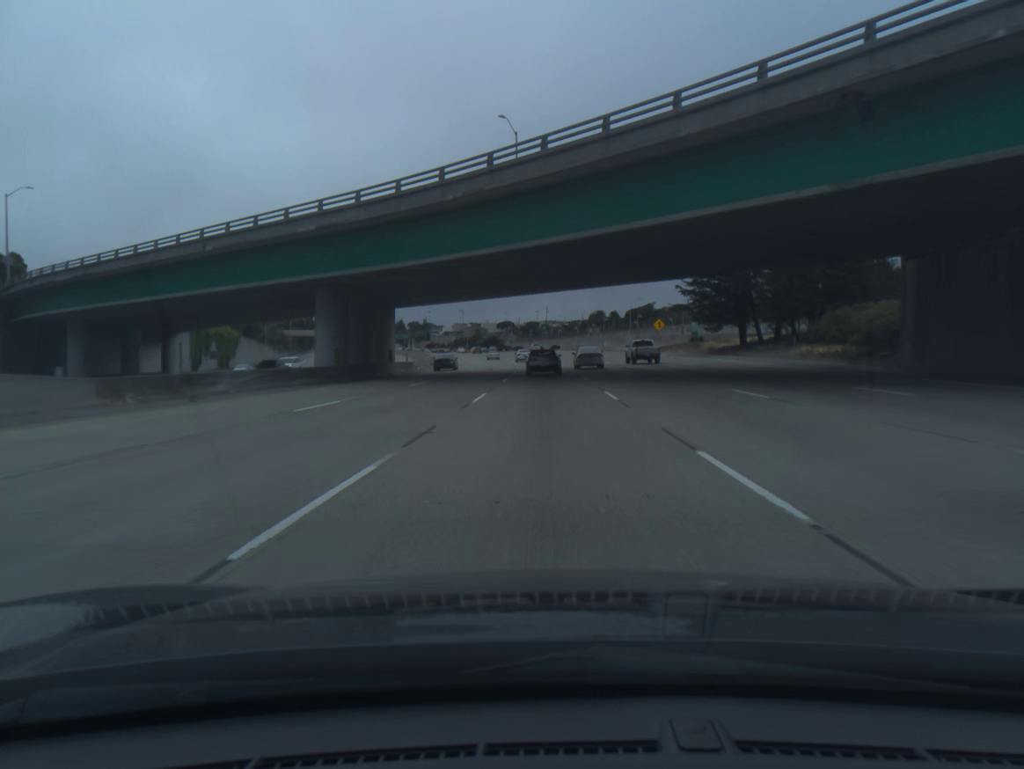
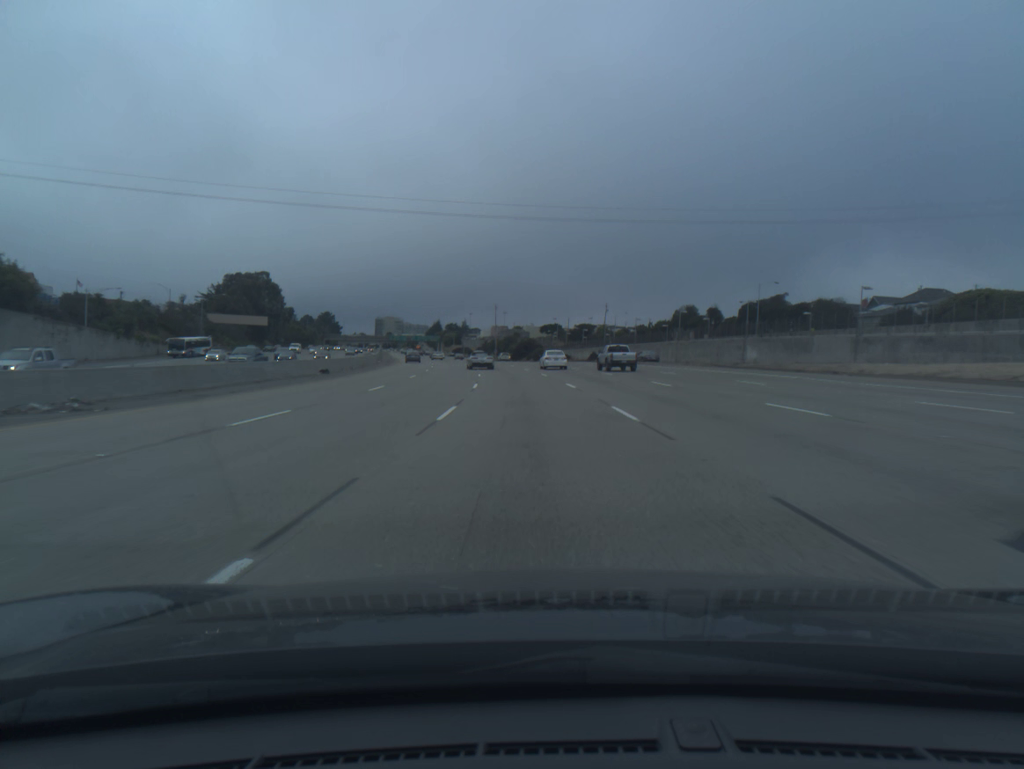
(-1.5, +89.9) m; -3°
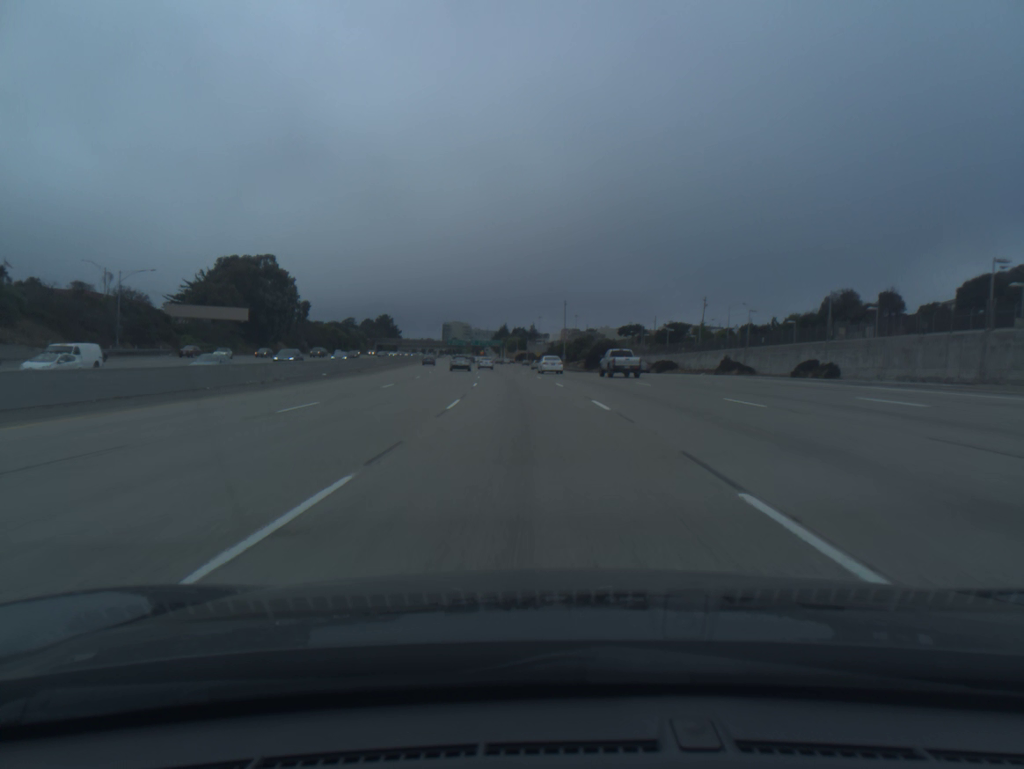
(-2.3, +53.7) m; -5°
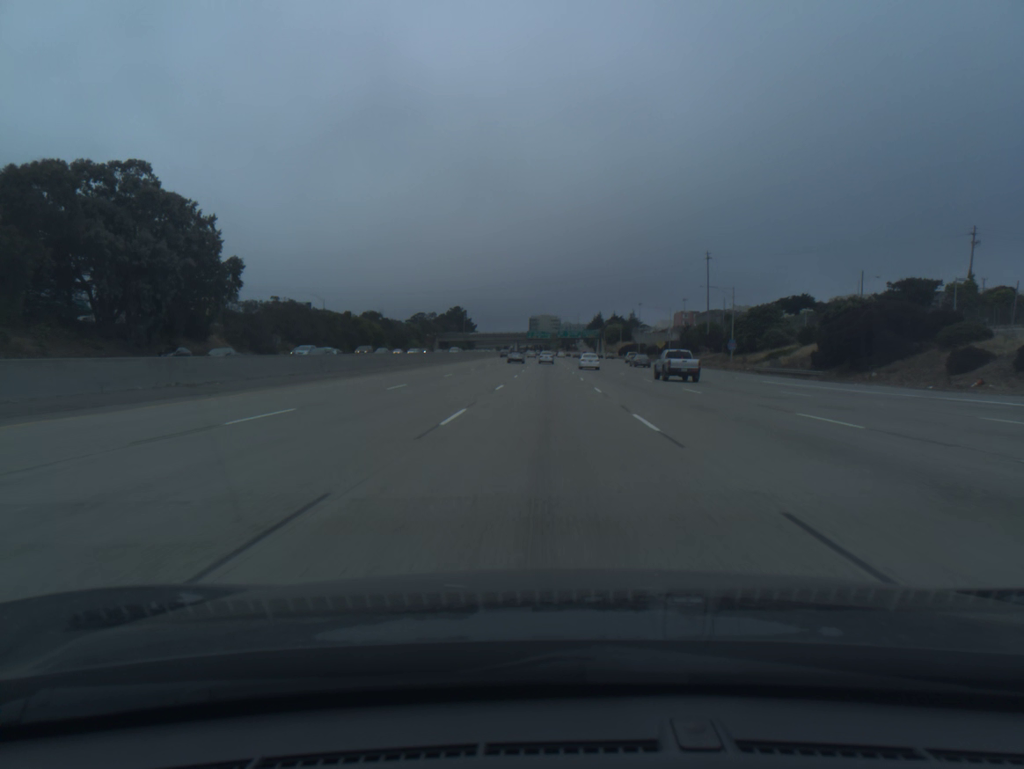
(-6.2, +90.0) m; -7°
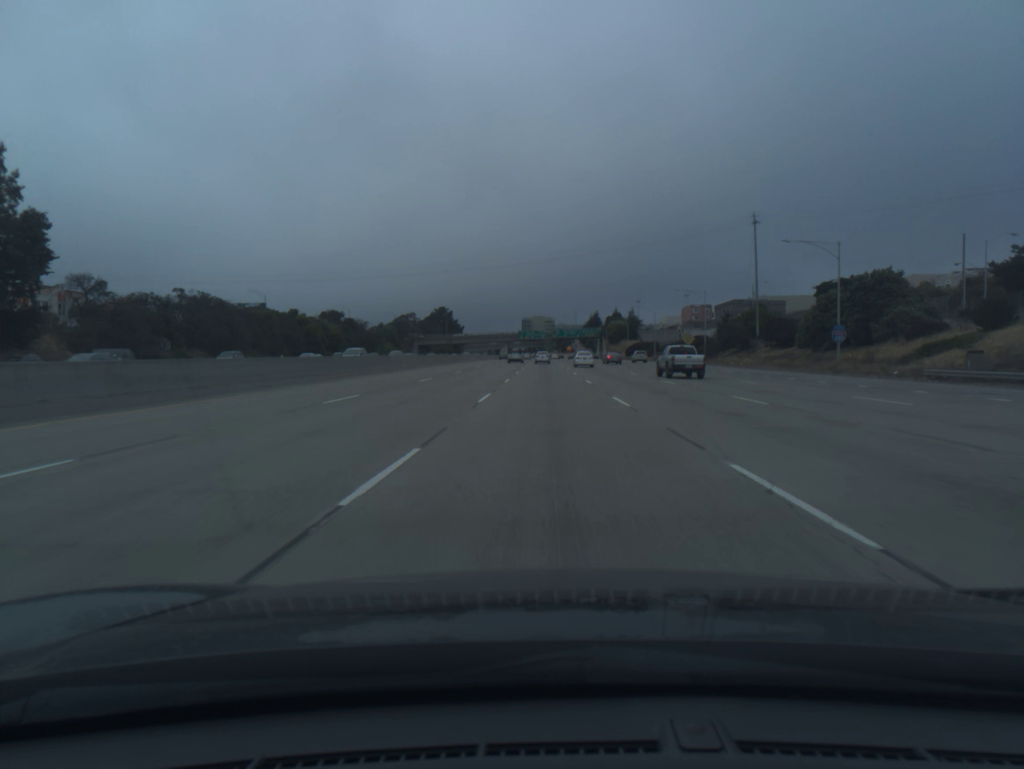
(0.0, +36.5) m; 0°
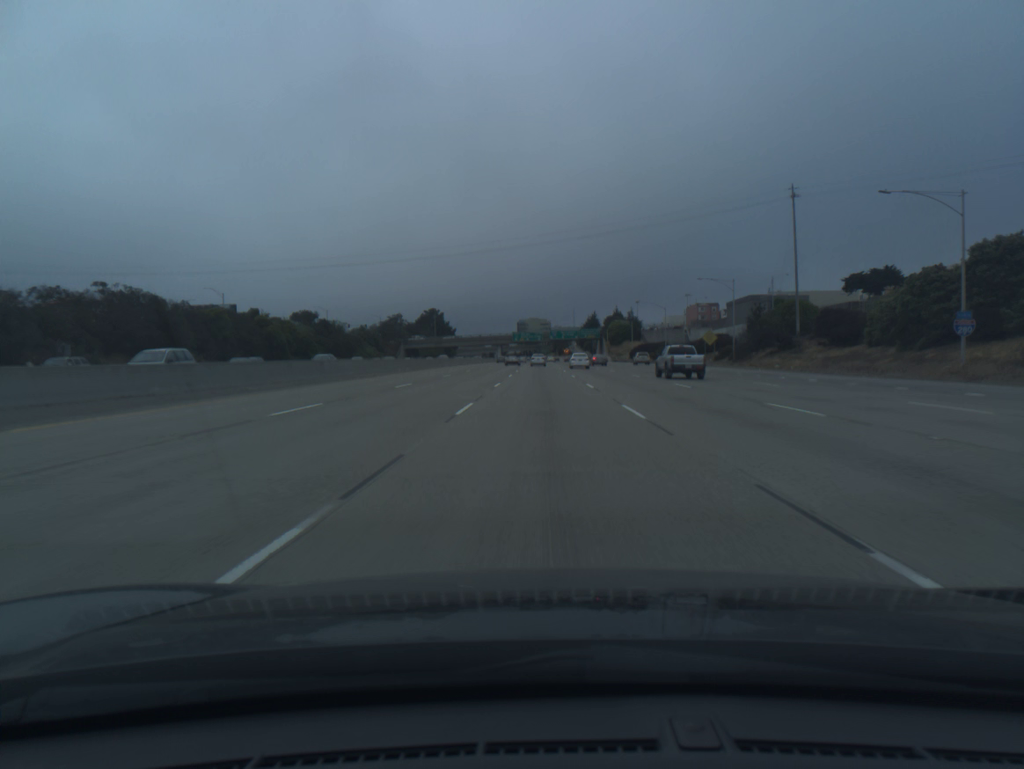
(0.0, +18.3) m; 0°
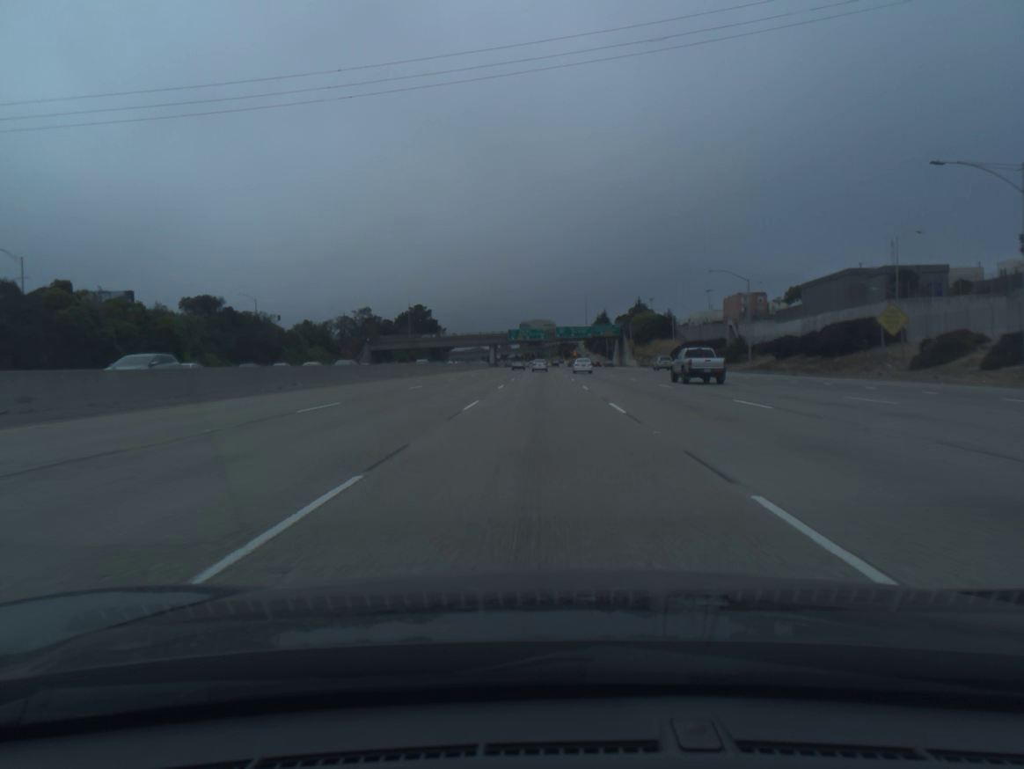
(0.0, +54.5) m; 0°
